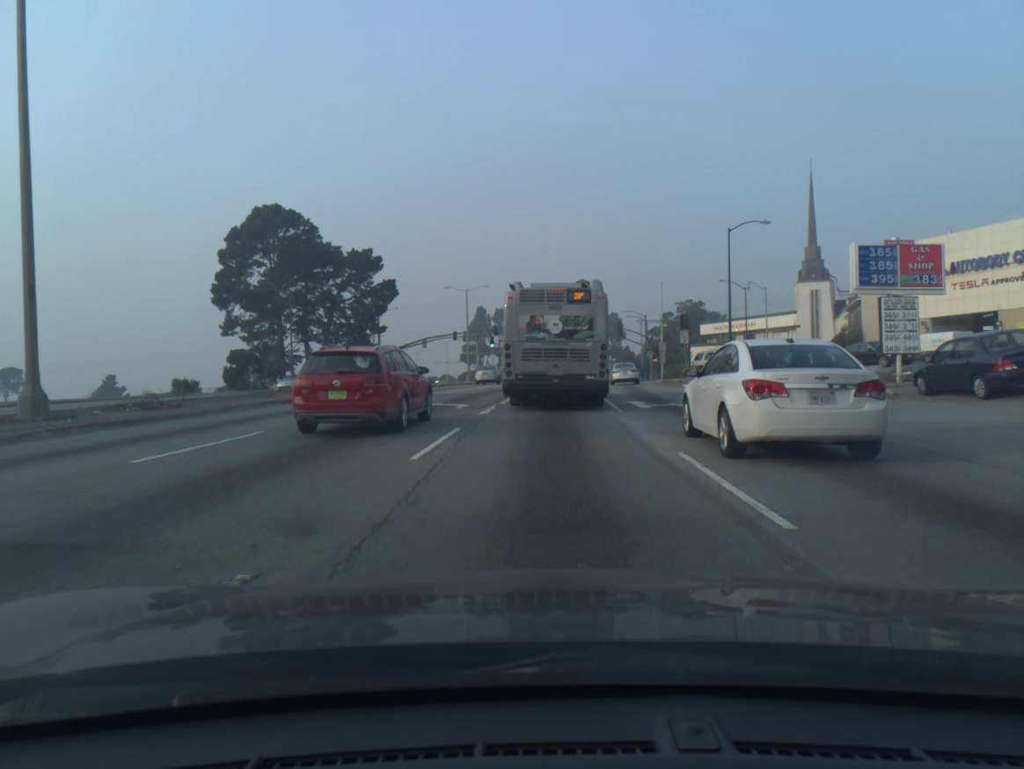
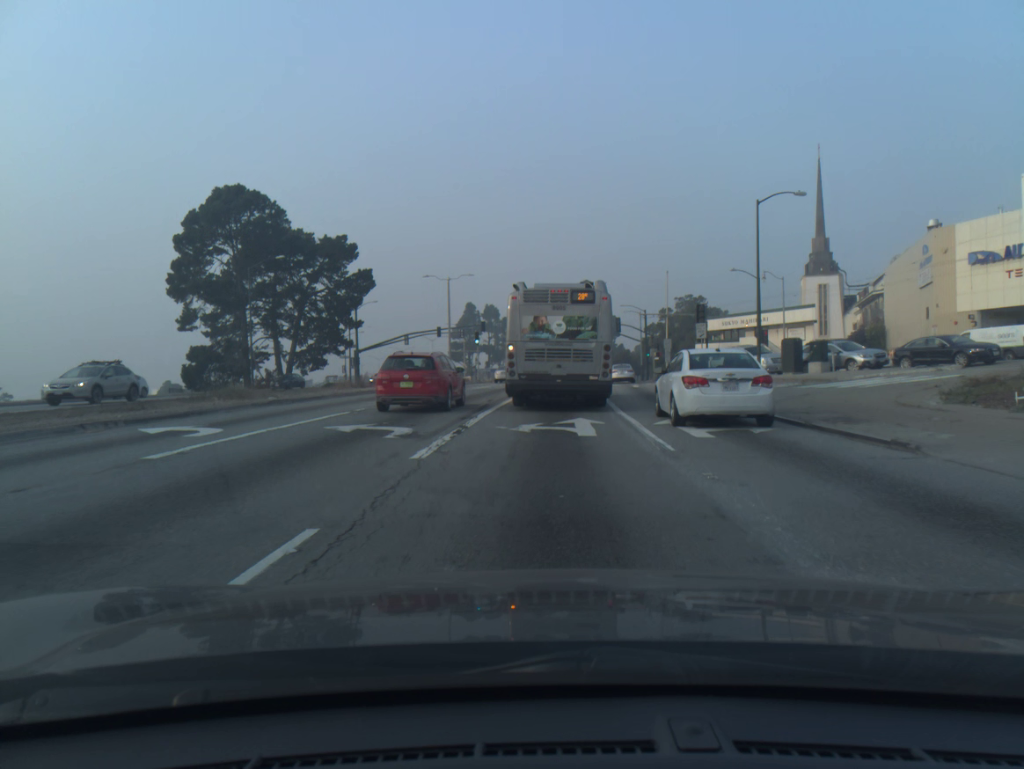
(0.0, +8.4) m; +1°
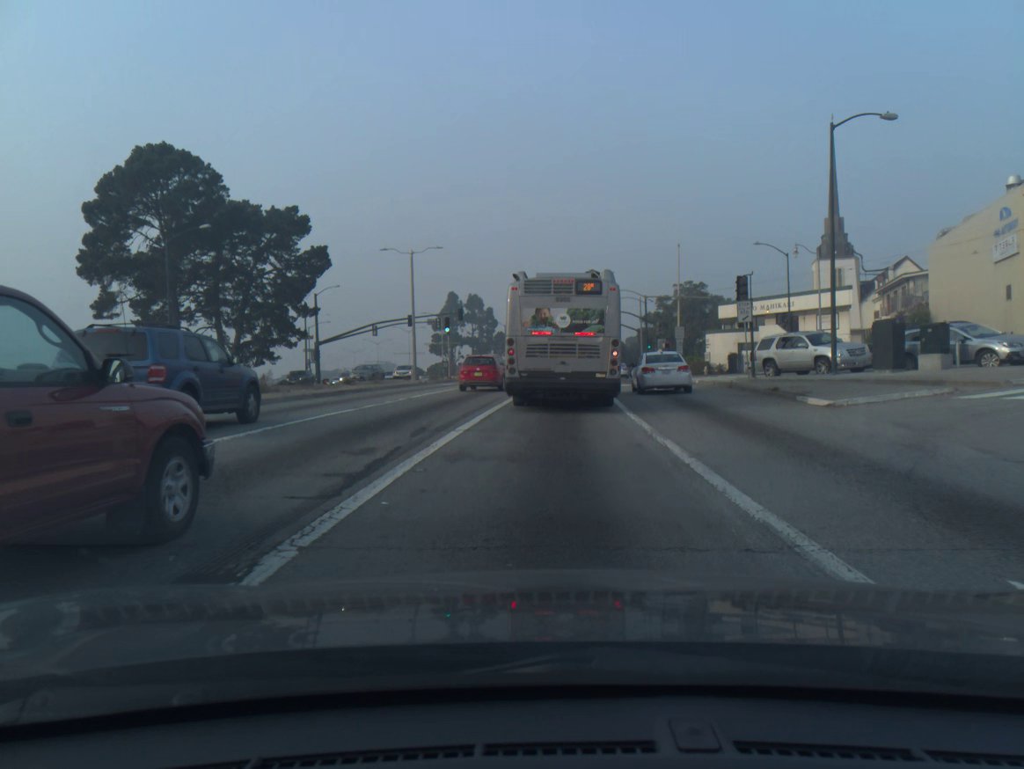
(+0.1, +12.4) m; +1°
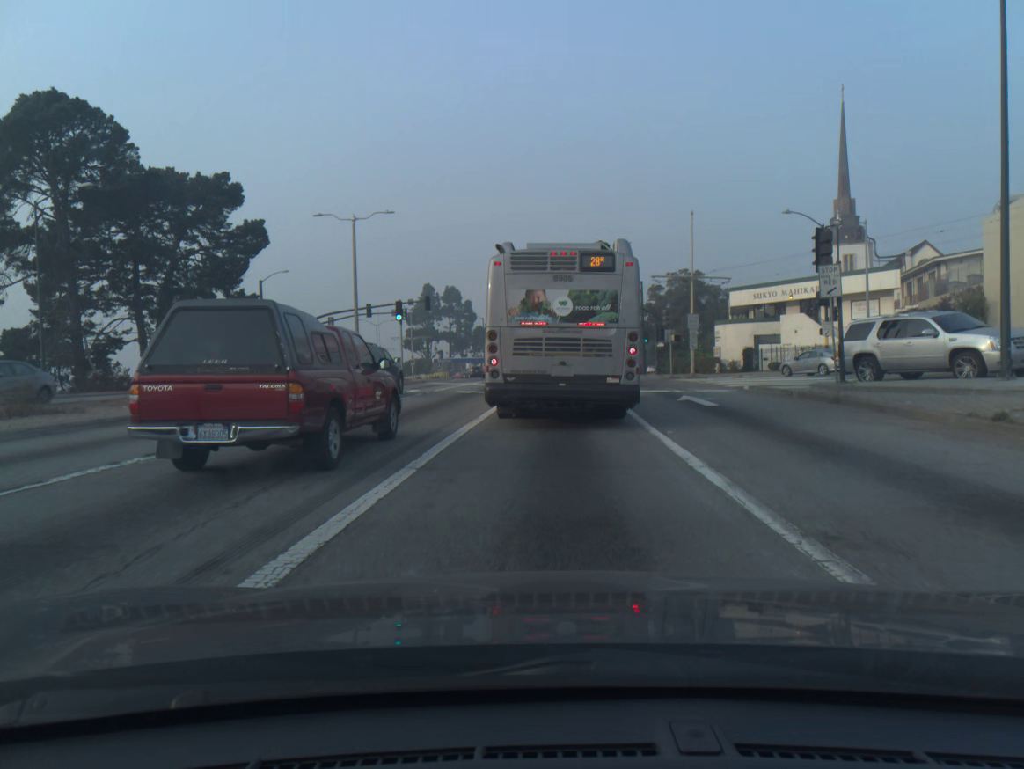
(+0.2, +12.0) m; +2°
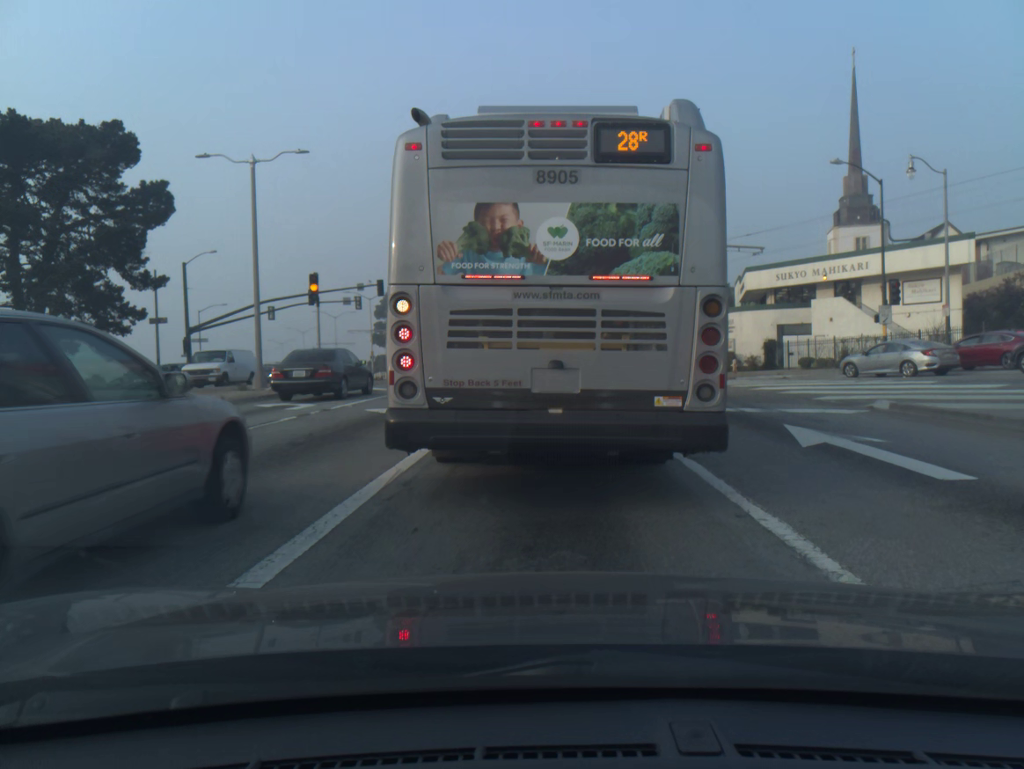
(+0.2, +11.9) m; +1°
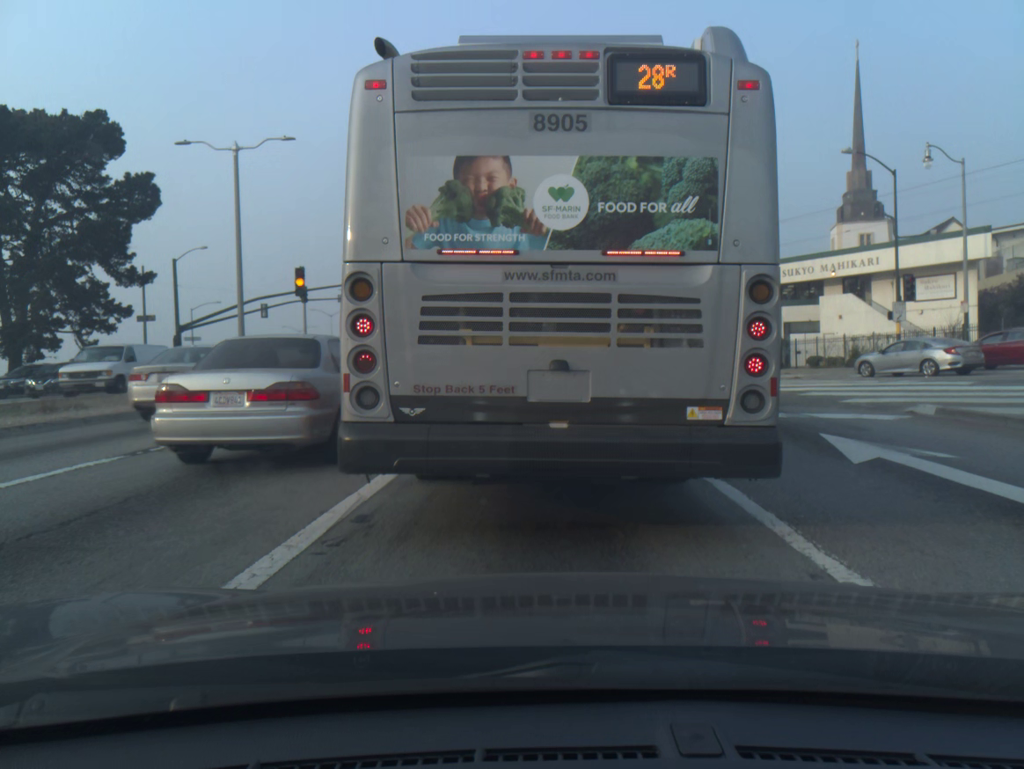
(0.0, +1.7) m; 0°
